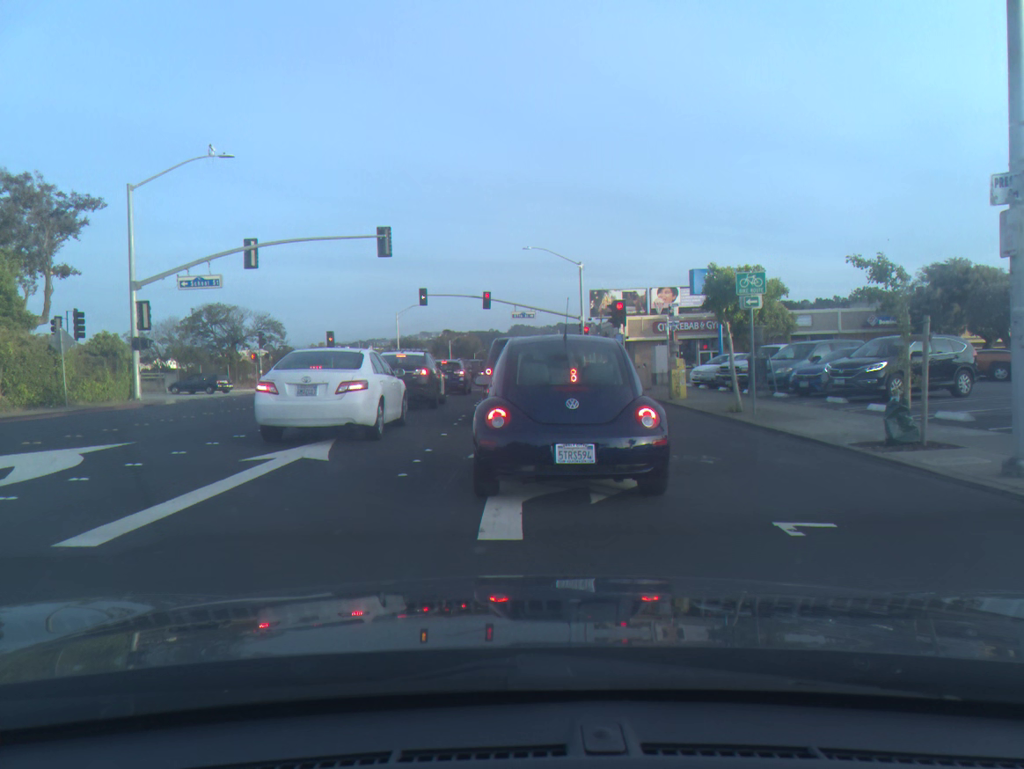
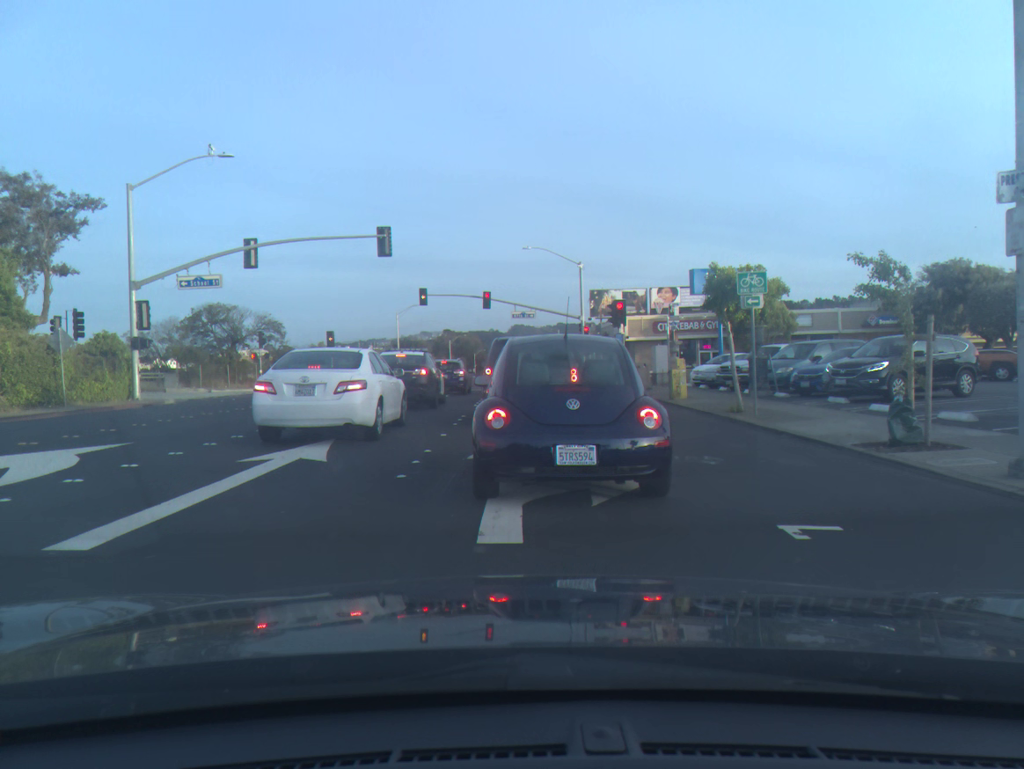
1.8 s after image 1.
(0.0, +0.1) m; 0°
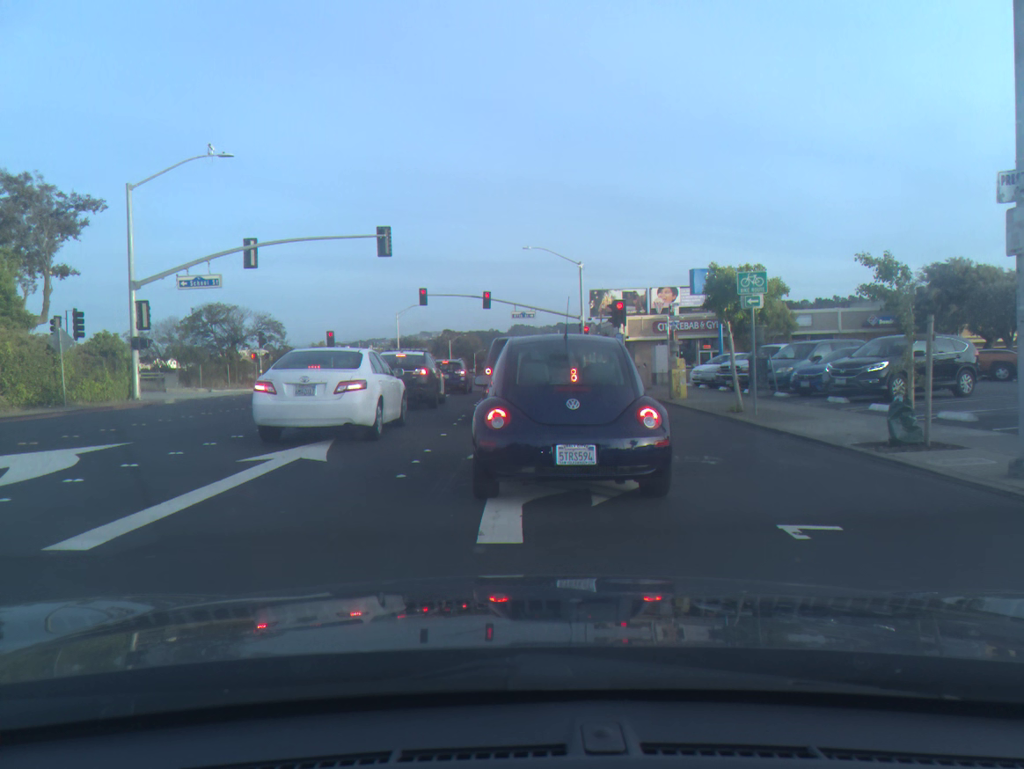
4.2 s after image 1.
(0.0, +0.1) m; 0°
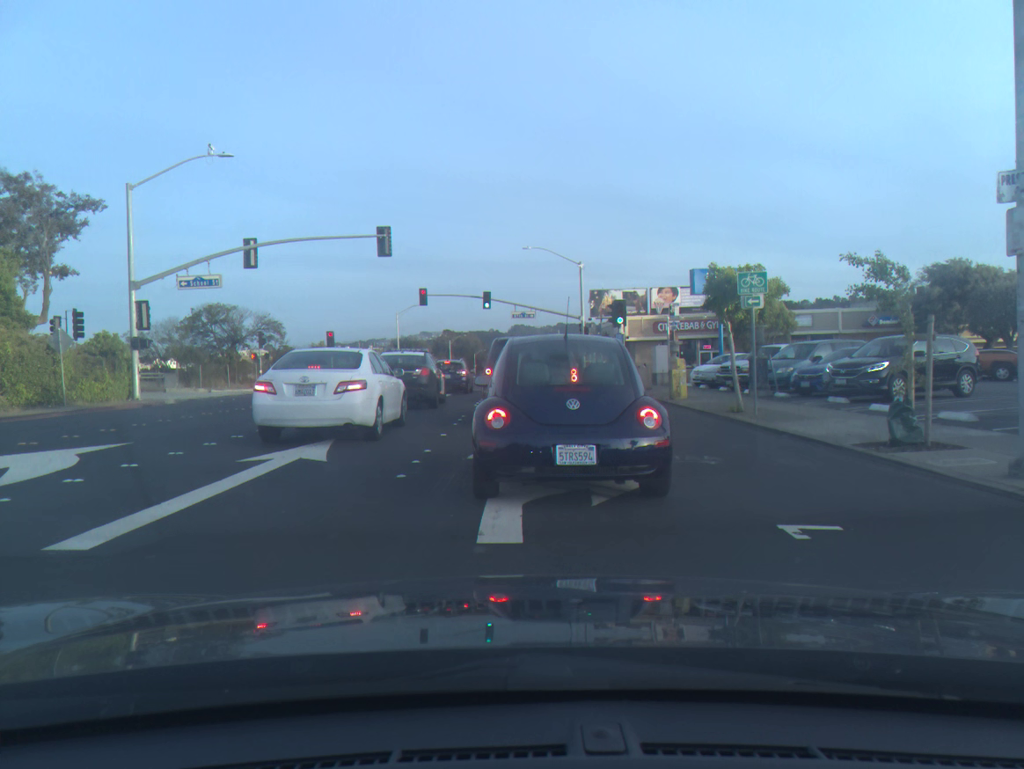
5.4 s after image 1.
(0.0, 0.0) m; 0°
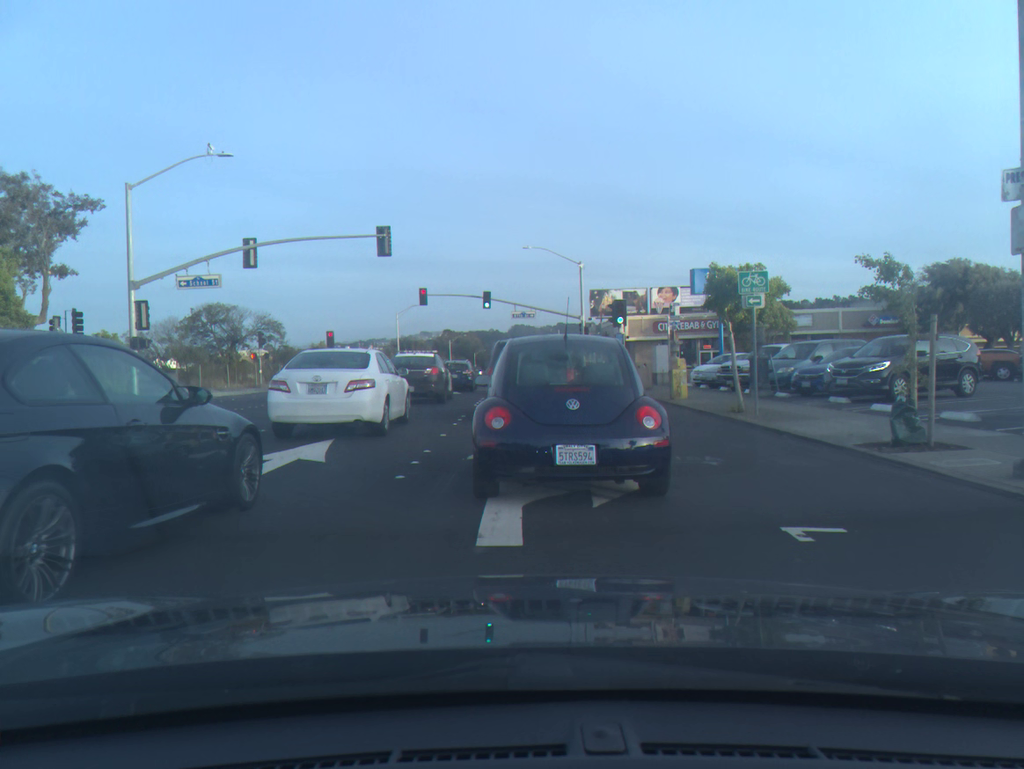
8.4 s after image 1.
(0.0, 0.0) m; 0°
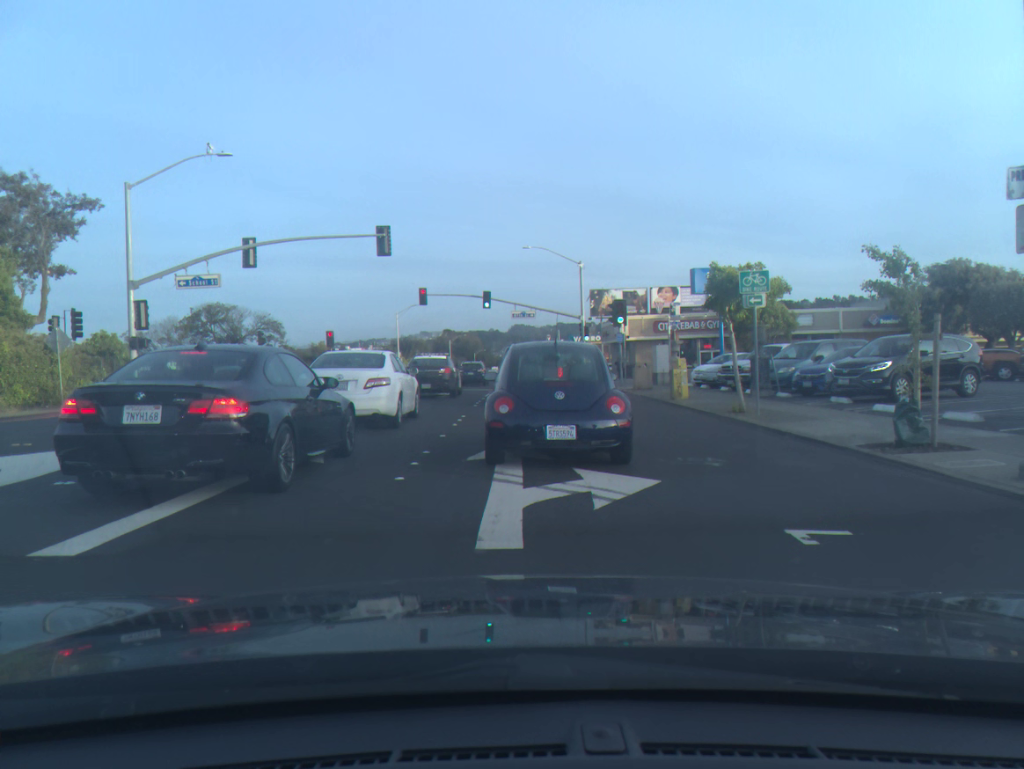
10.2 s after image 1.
(0.0, +0.1) m; 0°
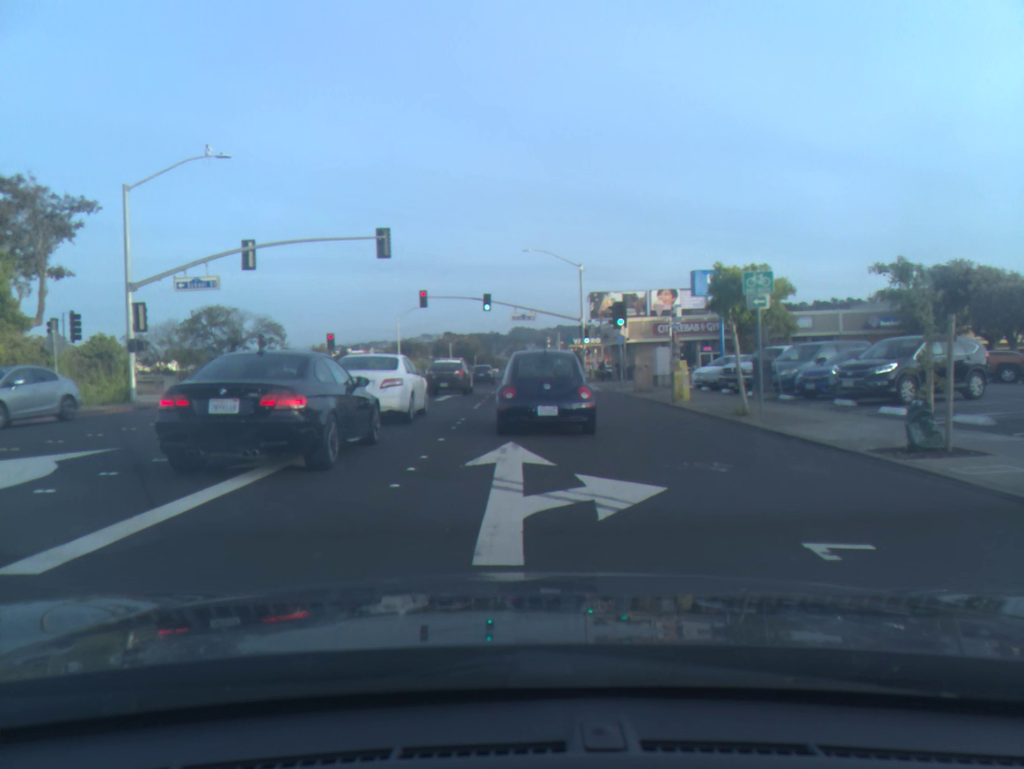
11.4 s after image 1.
(0.0, +0.3) m; 0°
